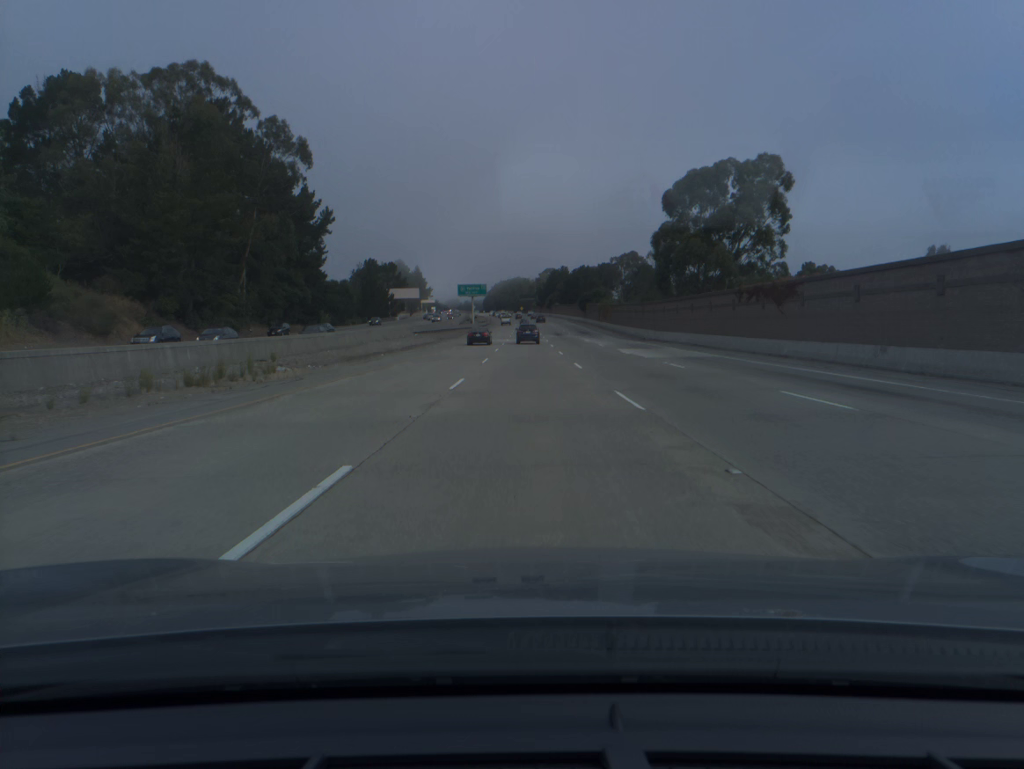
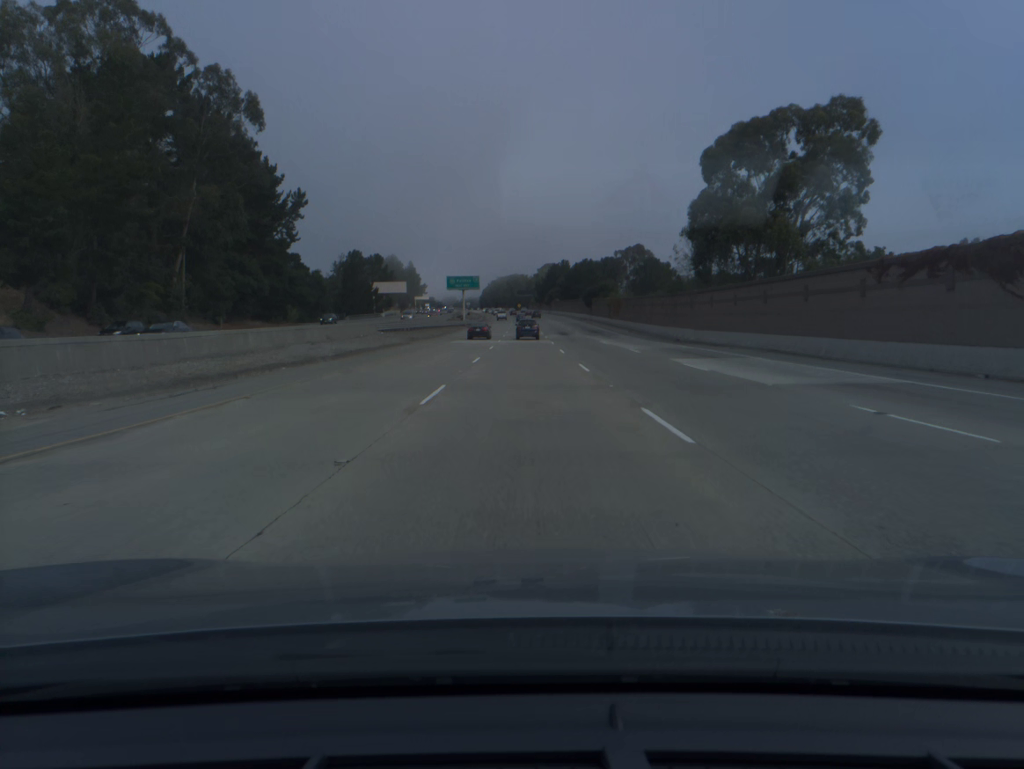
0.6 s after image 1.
(0.0, +19.0) m; 0°
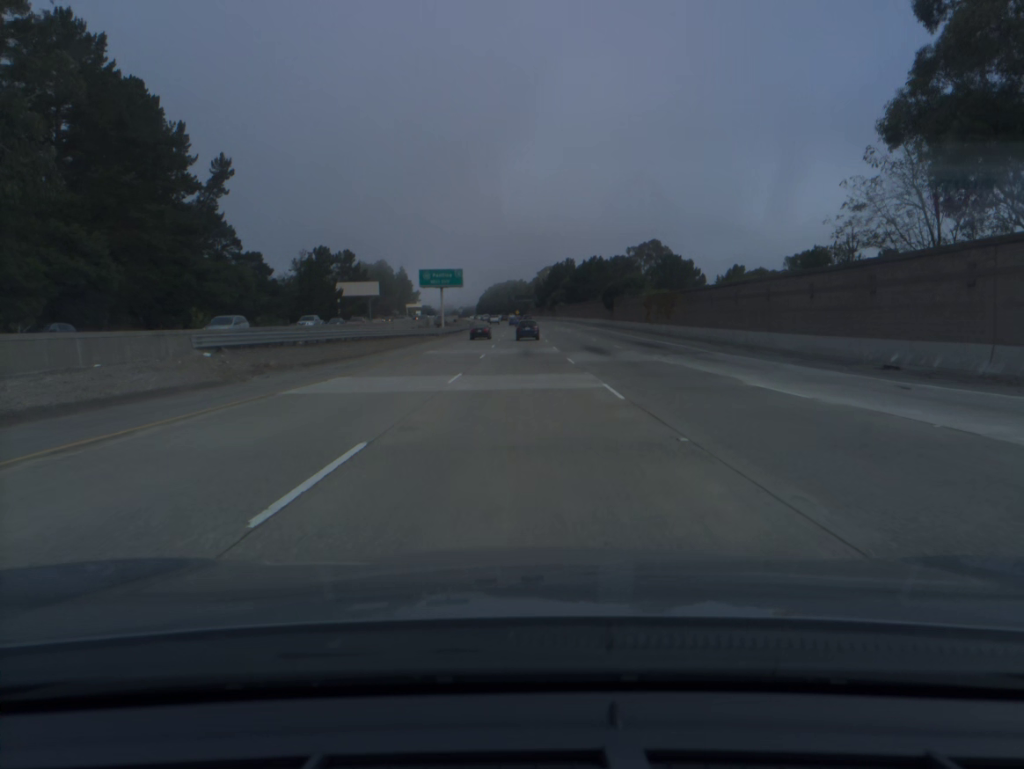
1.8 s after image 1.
(0.0, +38.0) m; 0°
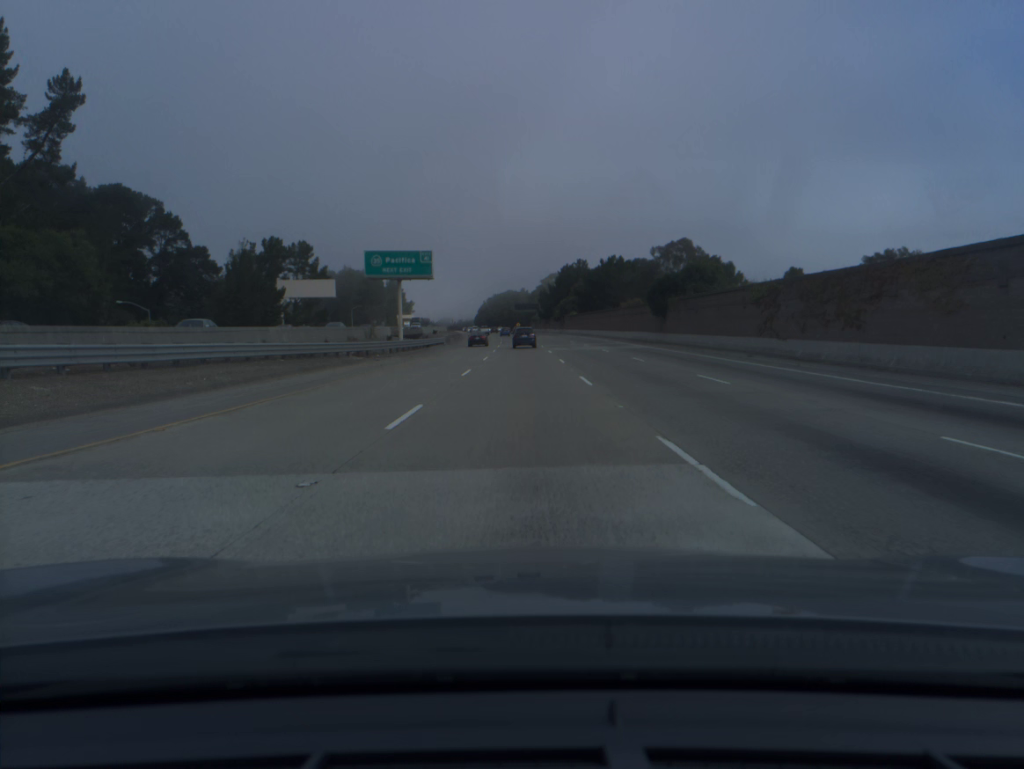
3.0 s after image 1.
(-0.1, +37.9) m; 0°
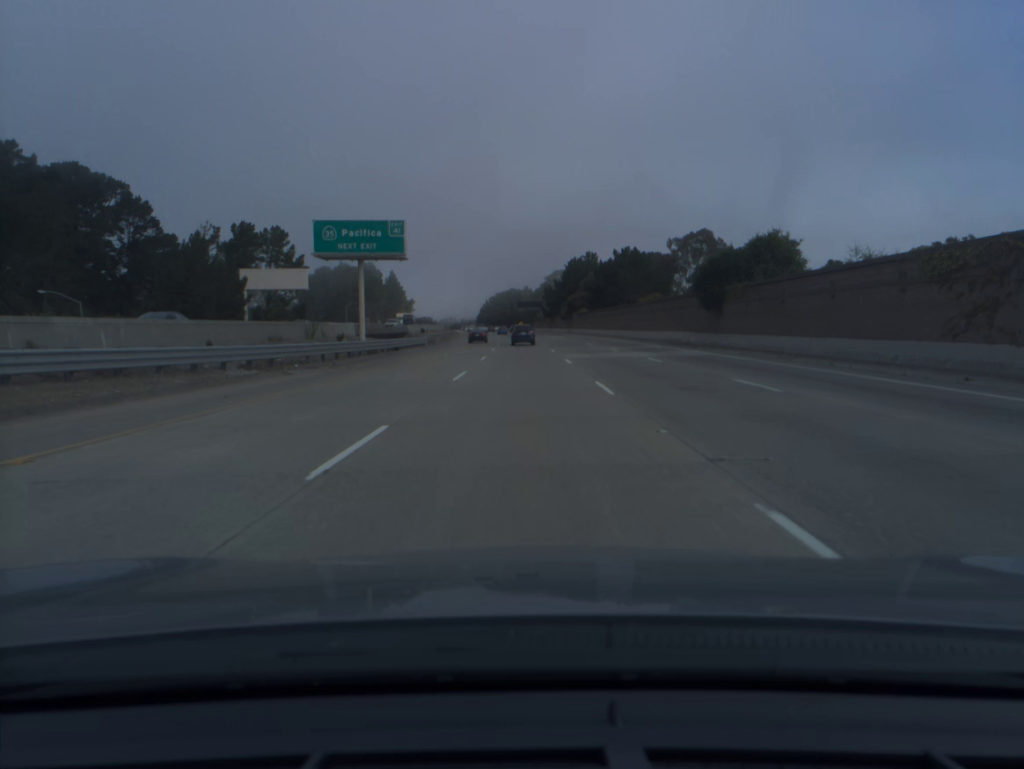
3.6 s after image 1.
(0.0, +18.9) m; 0°
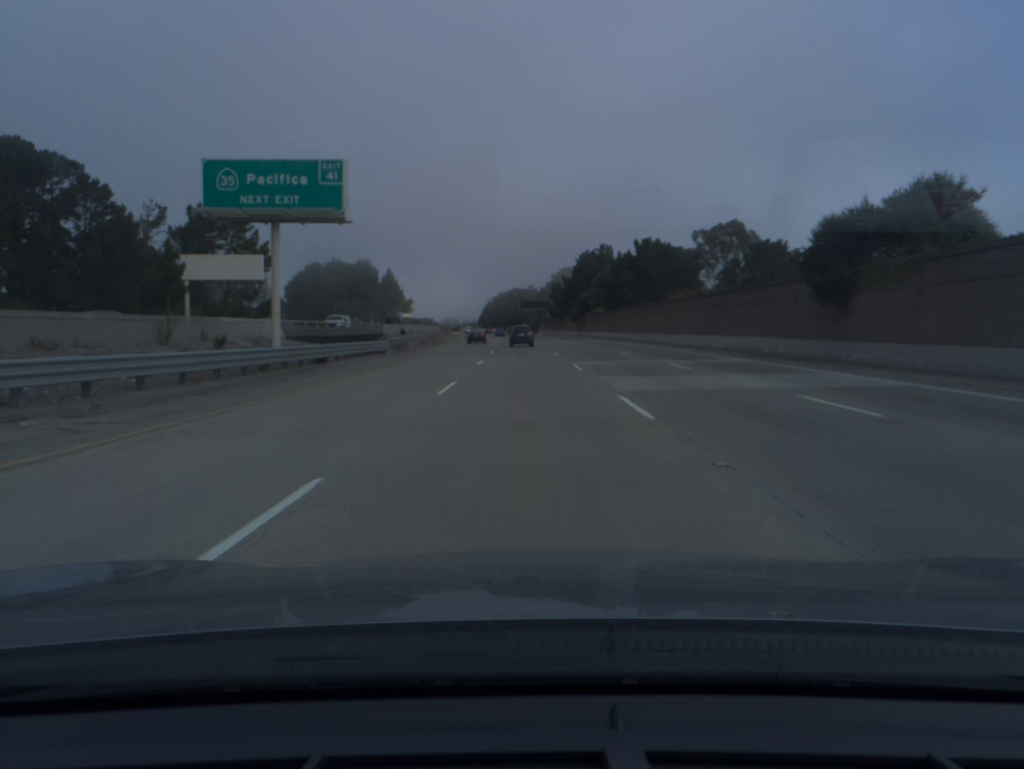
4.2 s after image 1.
(0.0, +18.8) m; 0°
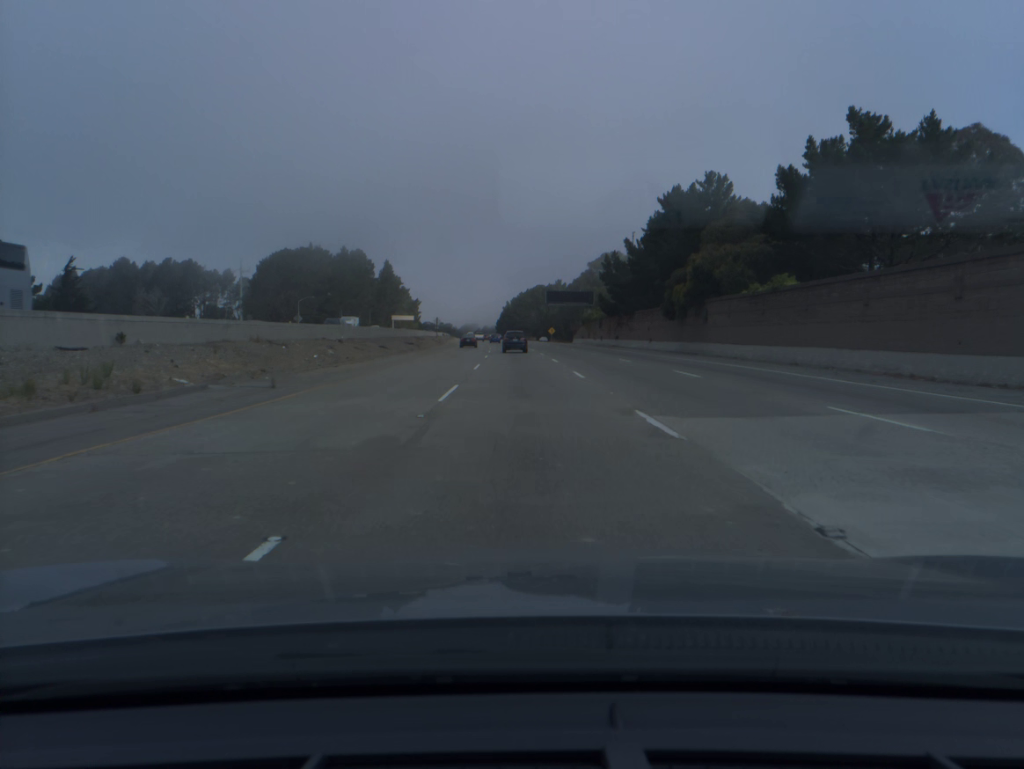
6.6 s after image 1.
(-0.8, +75.0) m; -2°
